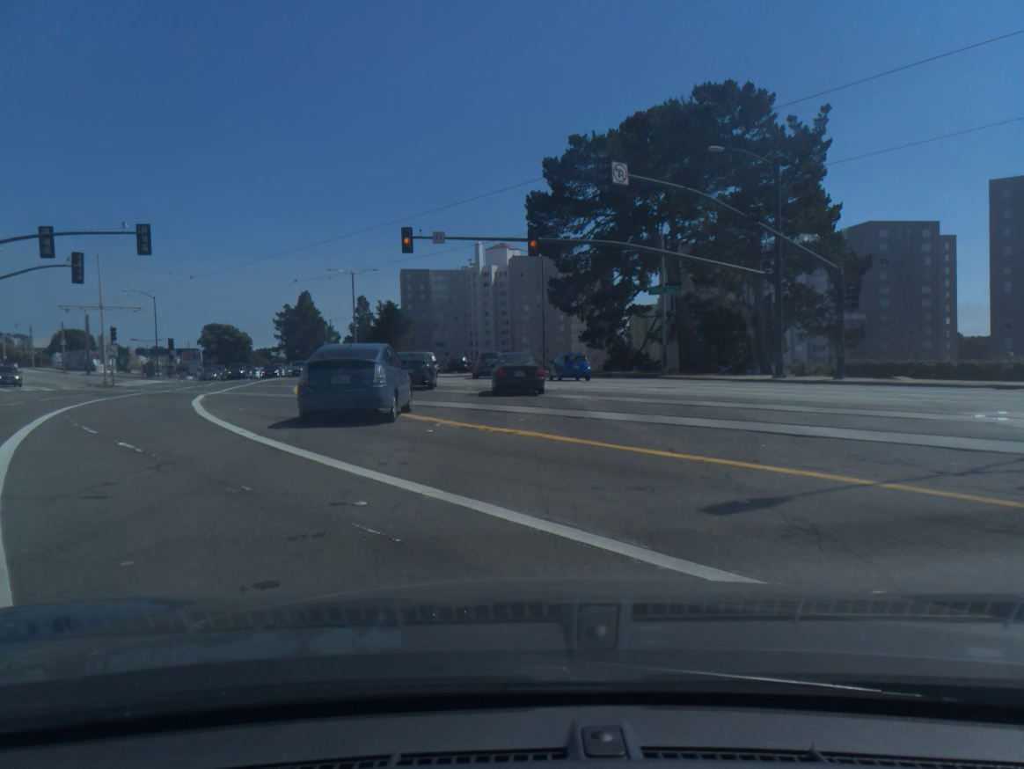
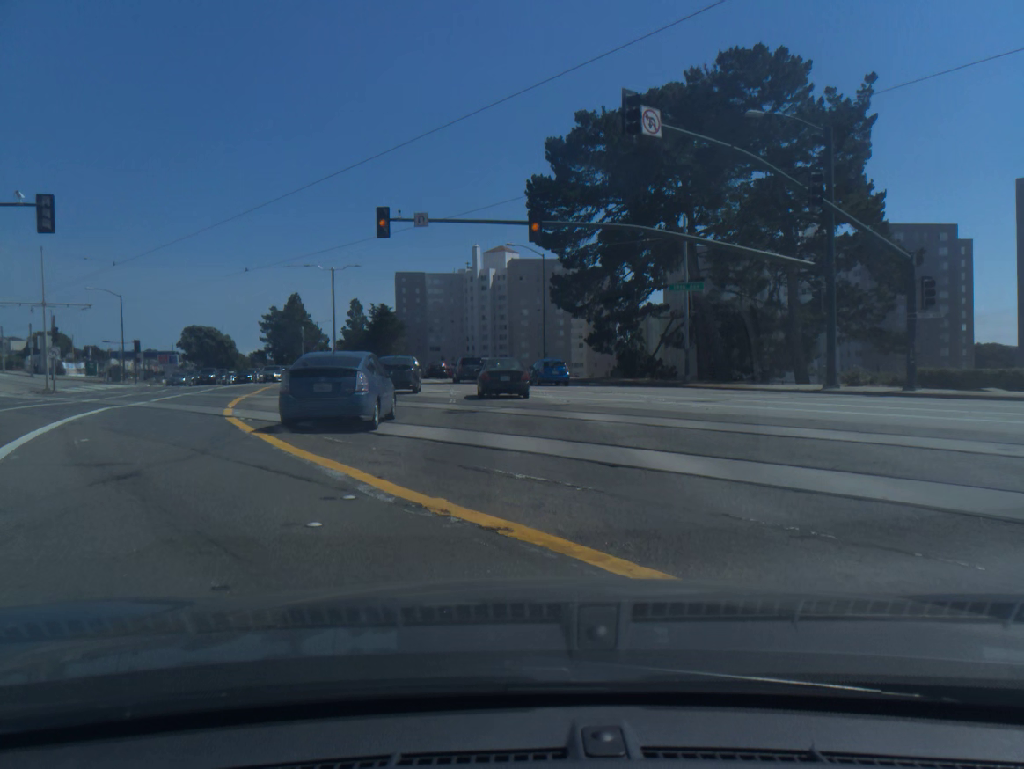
(0.0, +6.9) m; 0°
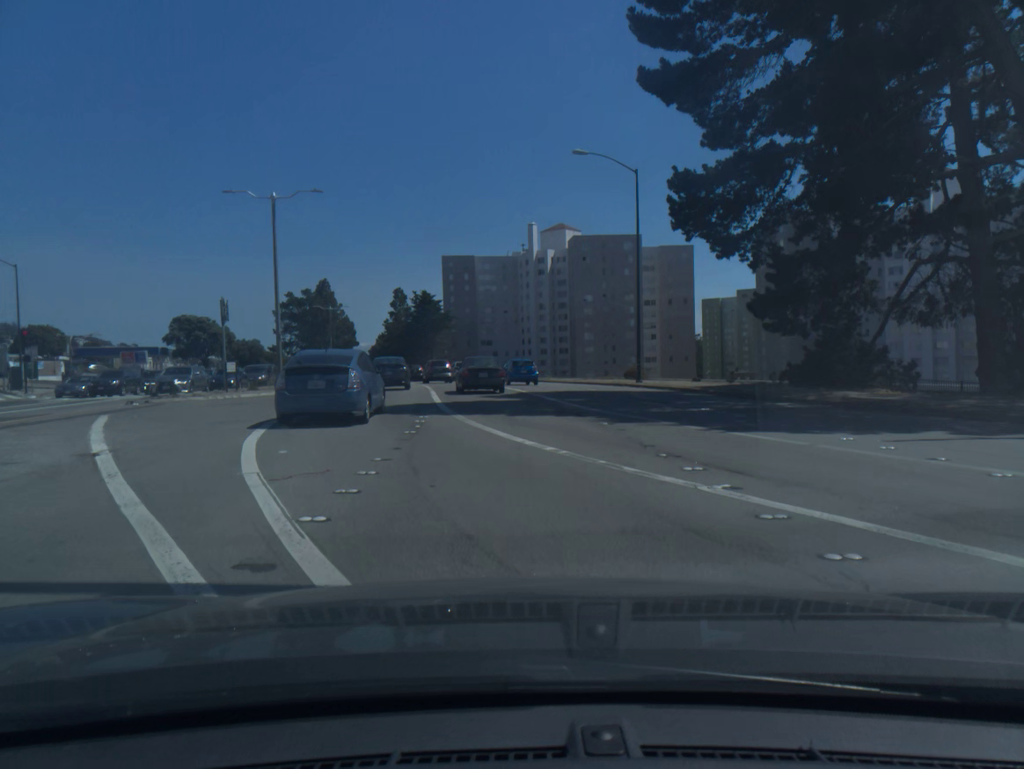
(-0.8, +28.3) m; -4°
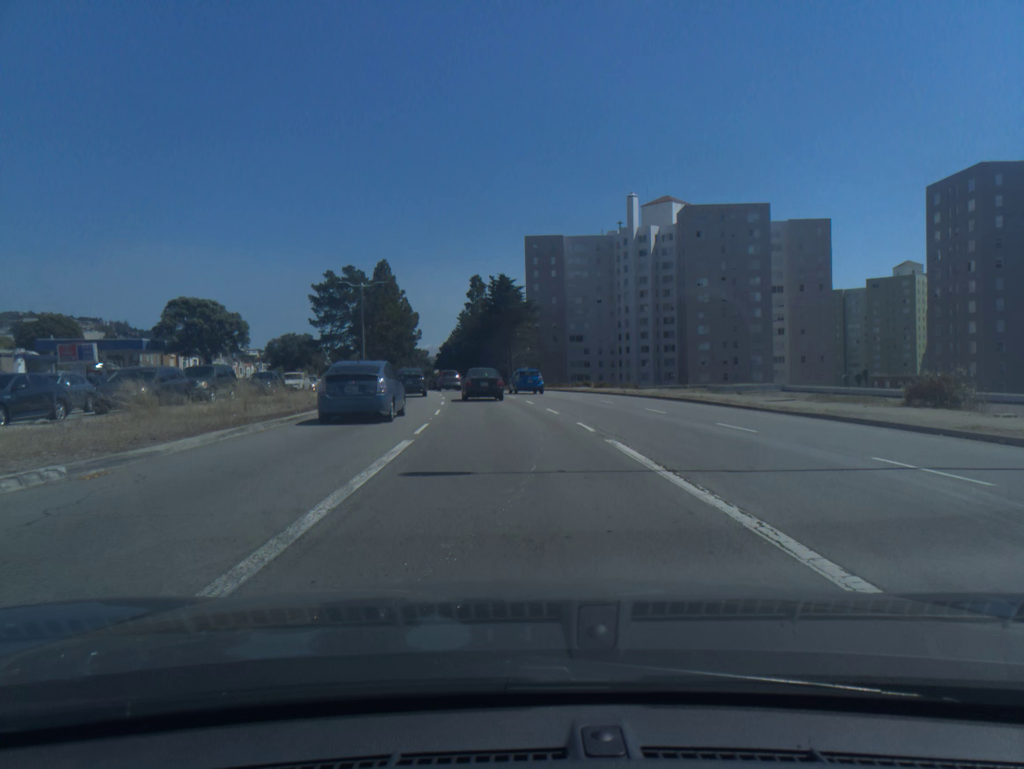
(-1.7, +29.2) m; -6°
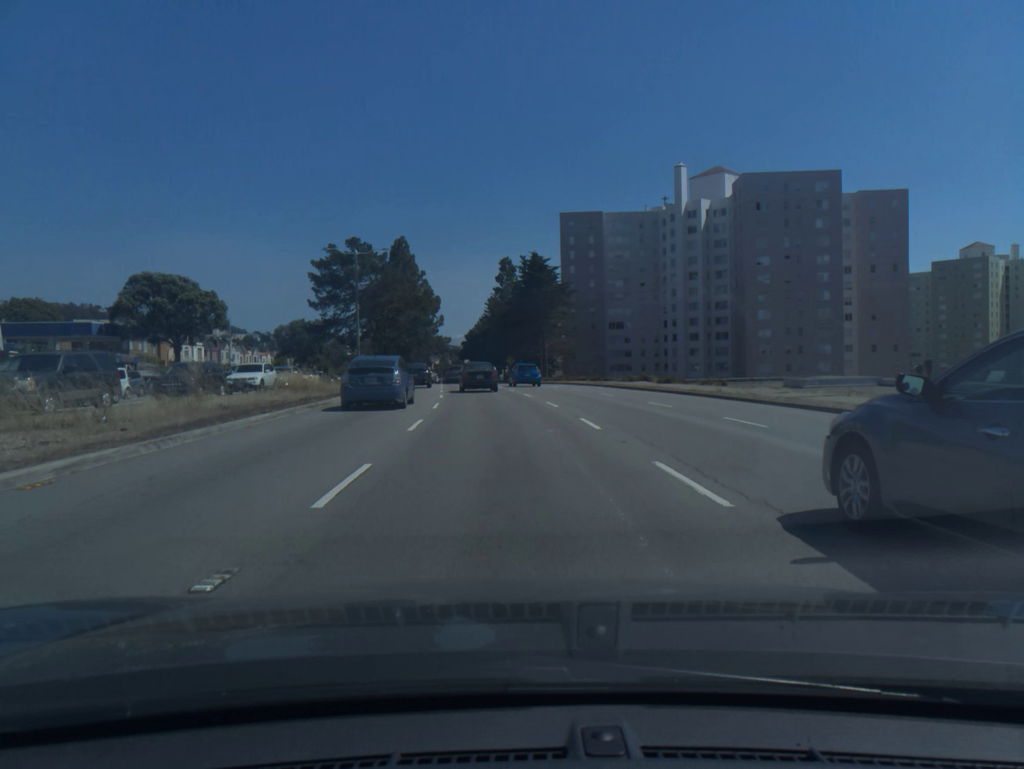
(-0.3, +15.4) m; -2°
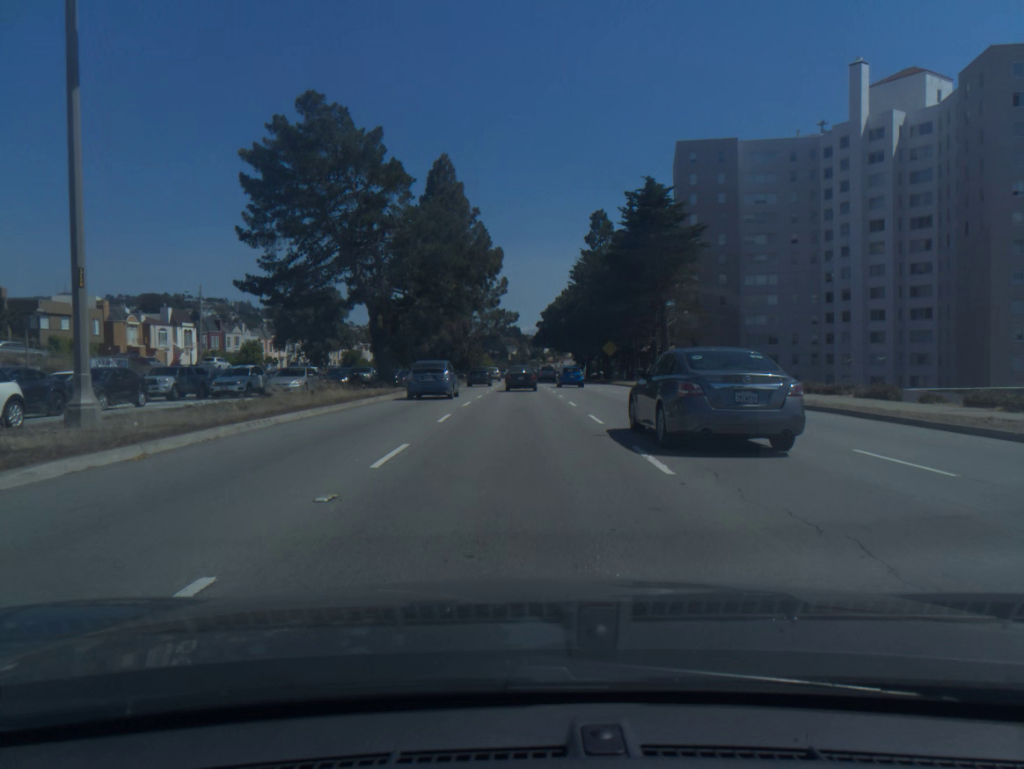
(-2.3, +41.9) m; -6°
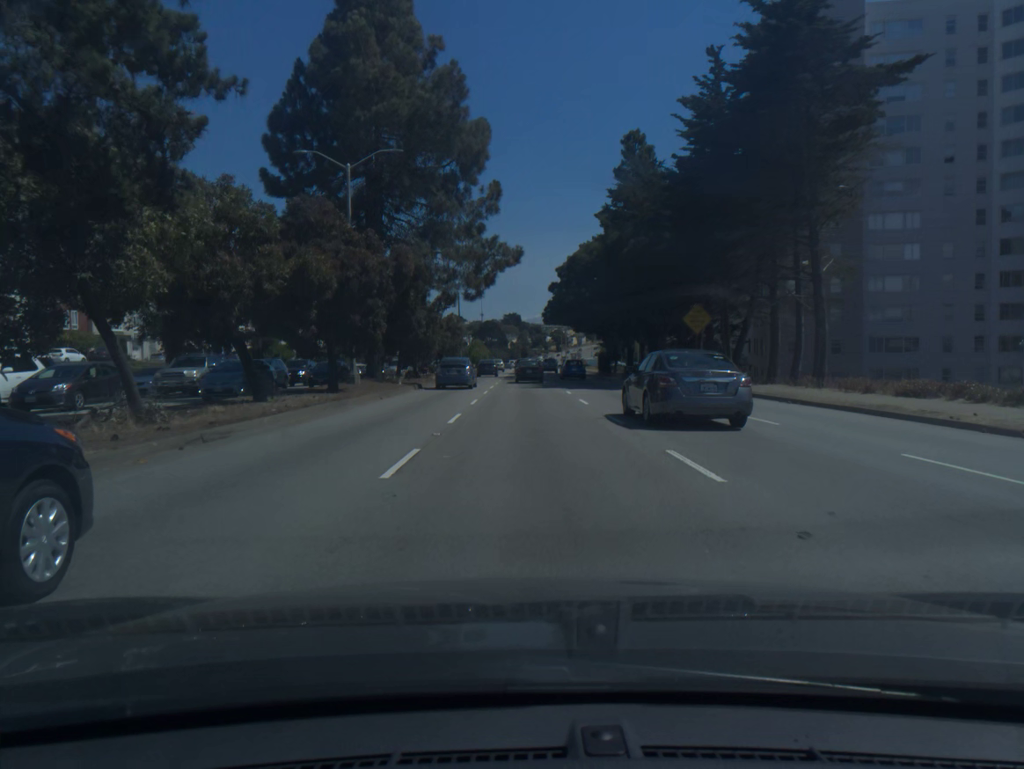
(-0.2, +38.0) m; 0°
